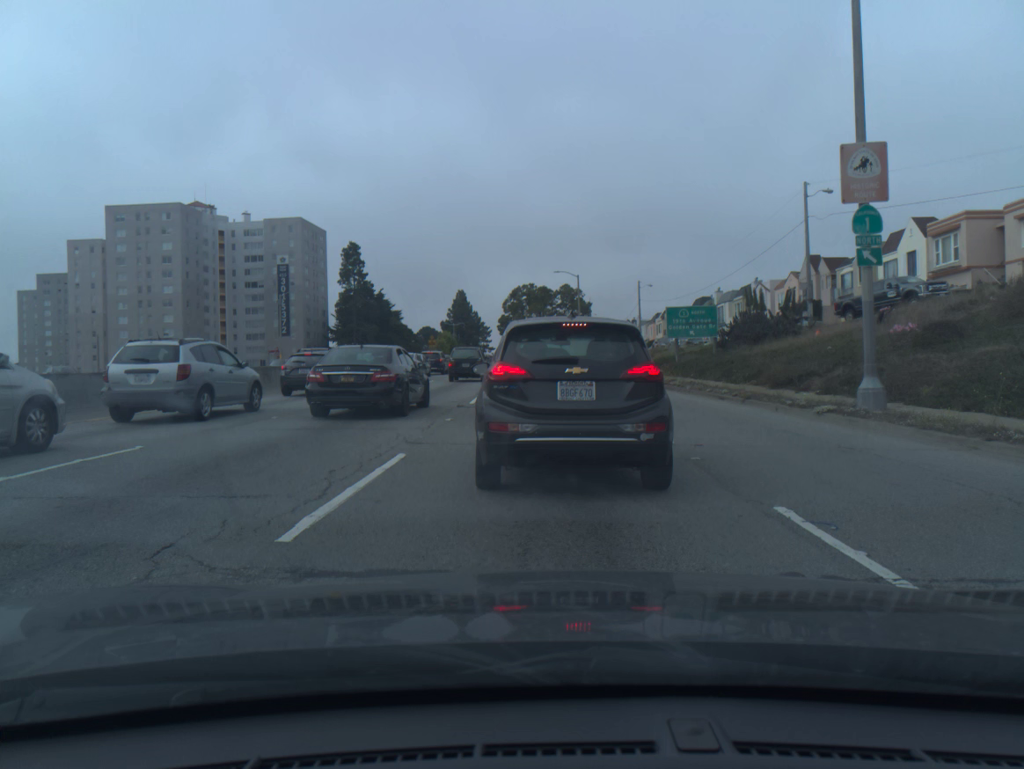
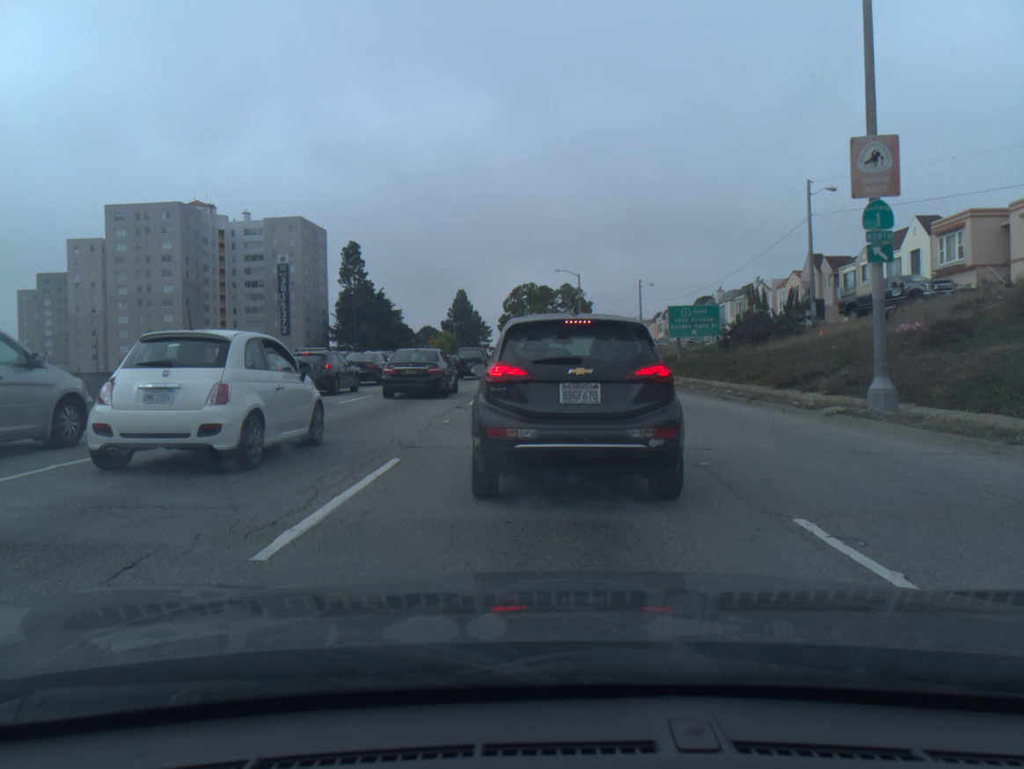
(0.0, +0.4) m; 0°
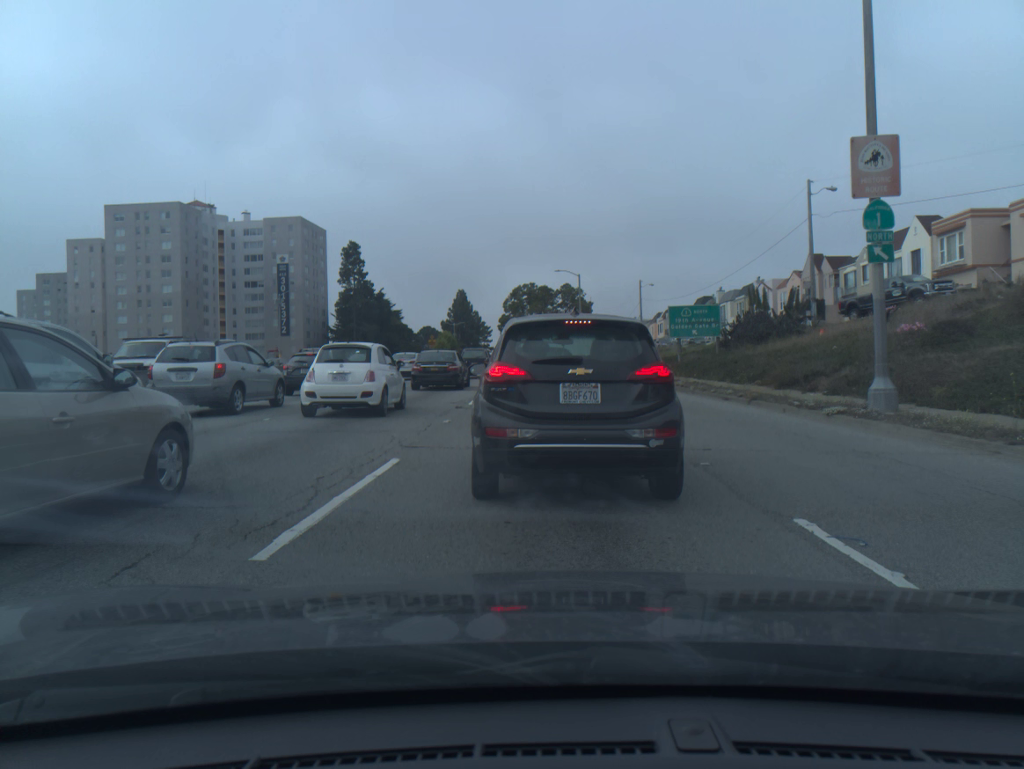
(0.0, 0.0) m; 0°
